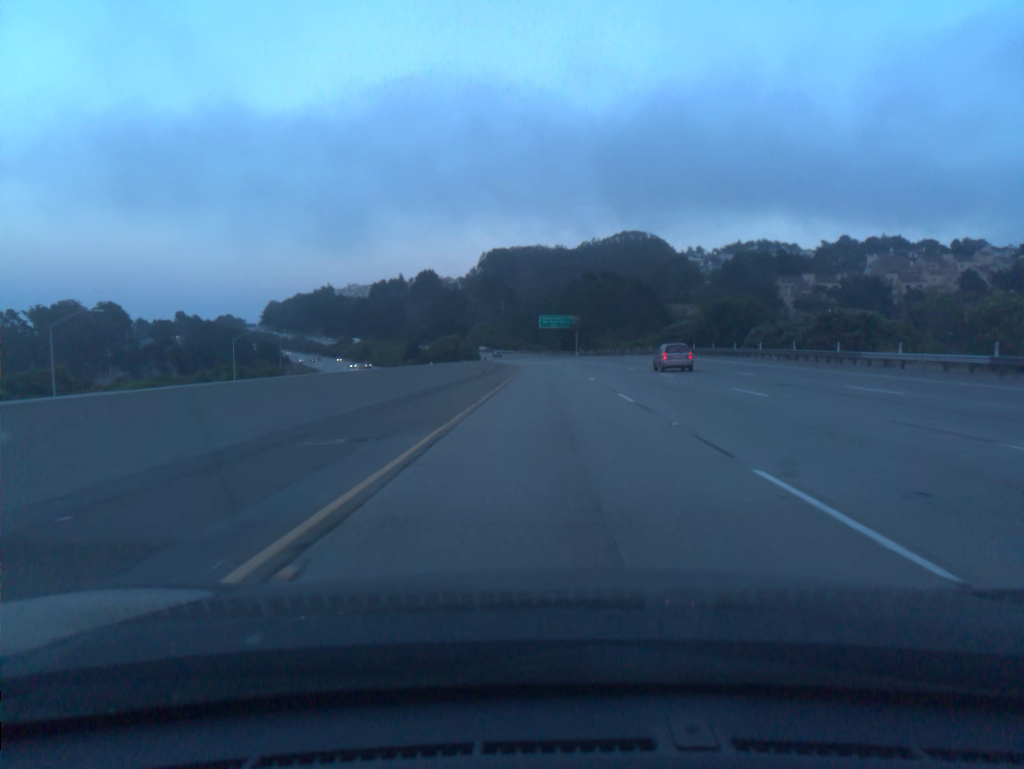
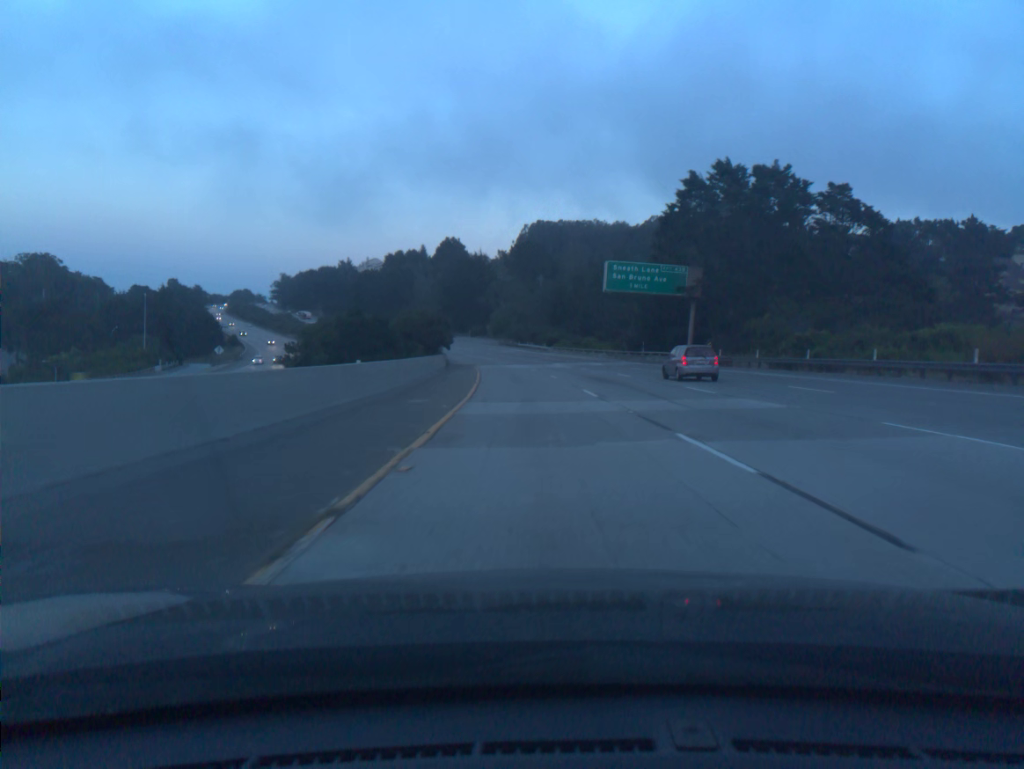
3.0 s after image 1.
(-1.3, +98.5) m; -3°
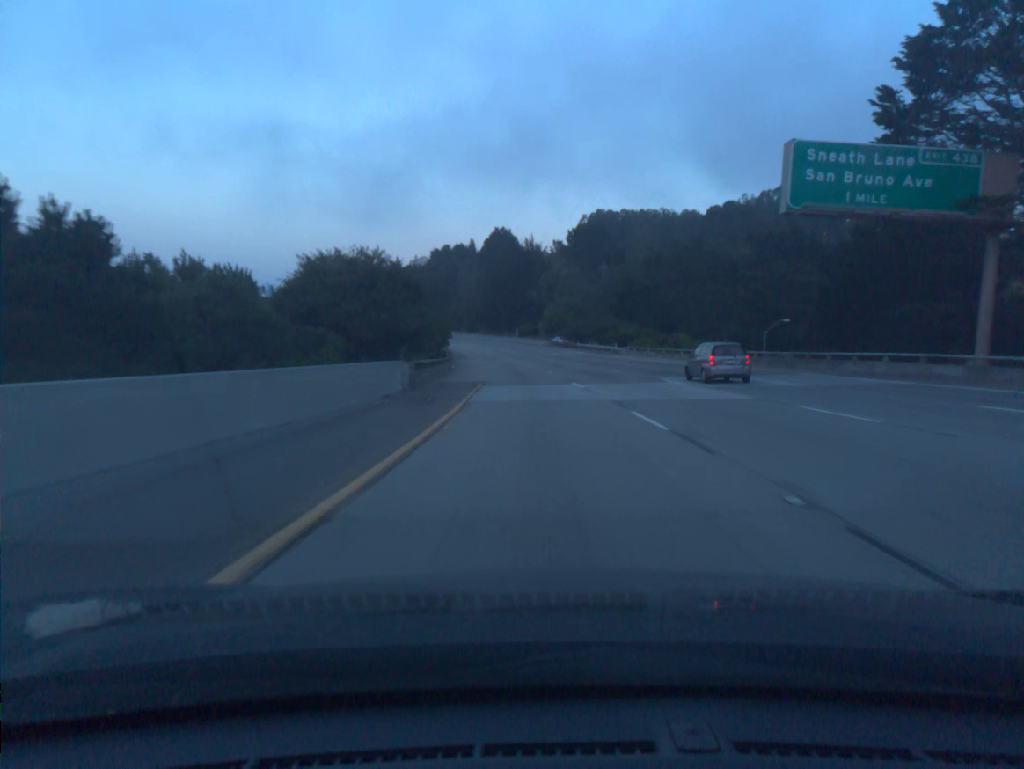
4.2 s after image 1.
(-1.4, +39.3) m; -4°
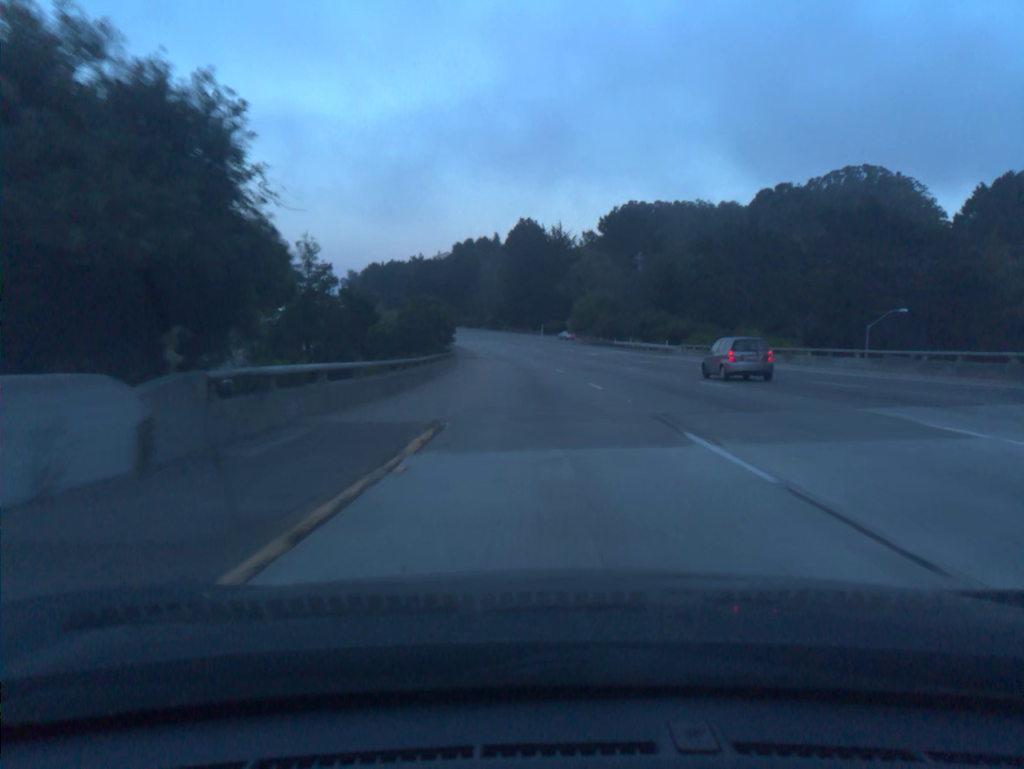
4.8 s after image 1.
(-0.4, +19.7) m; -2°
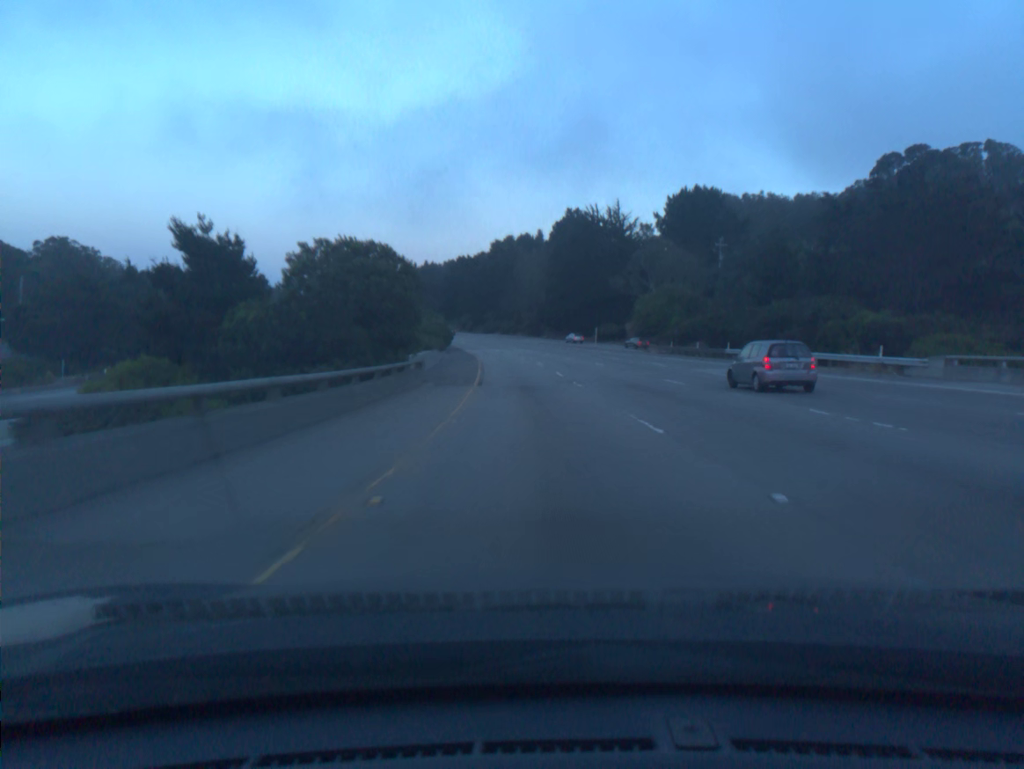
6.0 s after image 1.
(-1.1, +39.3) m; -3°
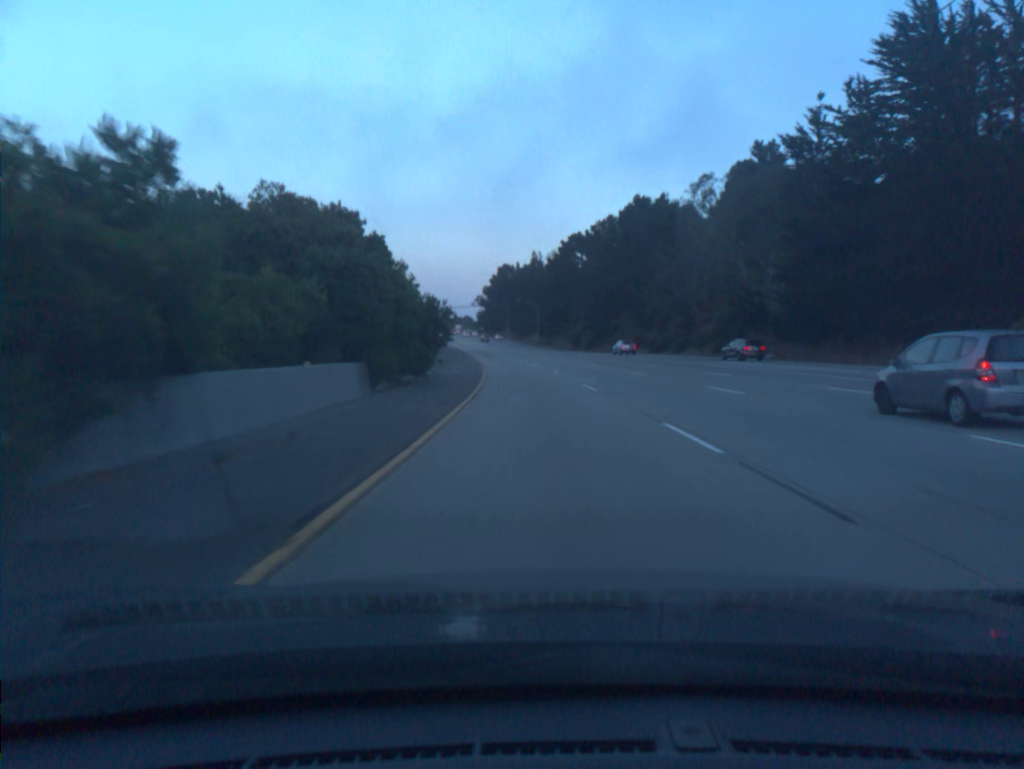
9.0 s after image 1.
(-7.8, +97.3) m; -9°
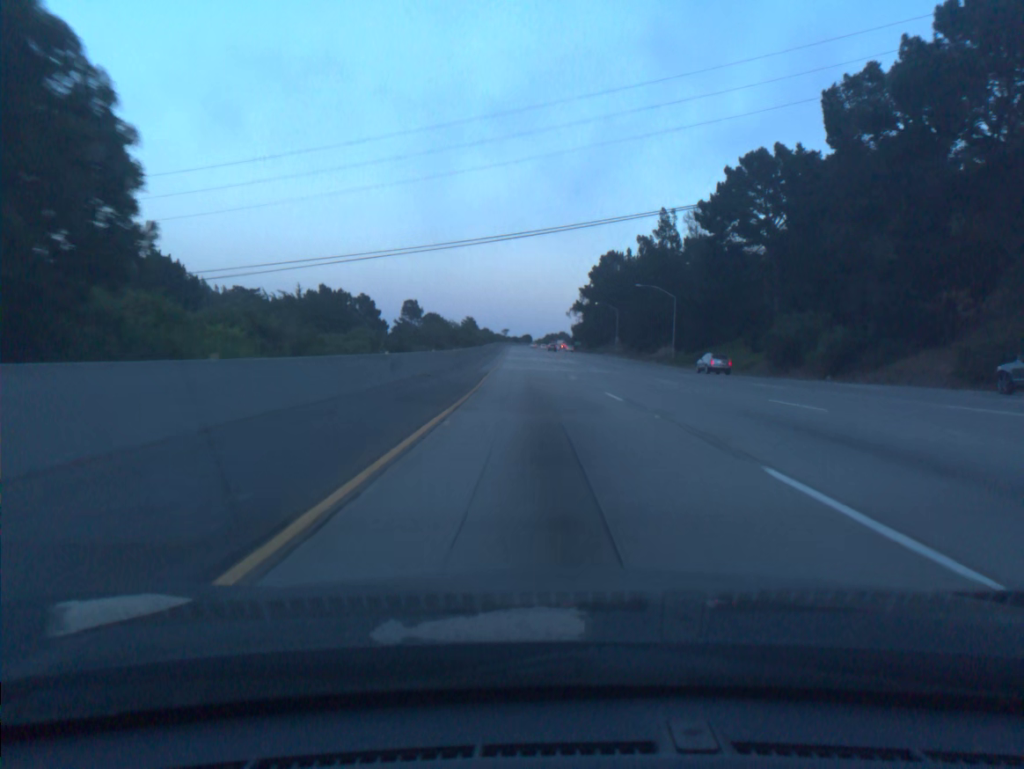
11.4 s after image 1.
(-5.0, +77.7) m; -7°
